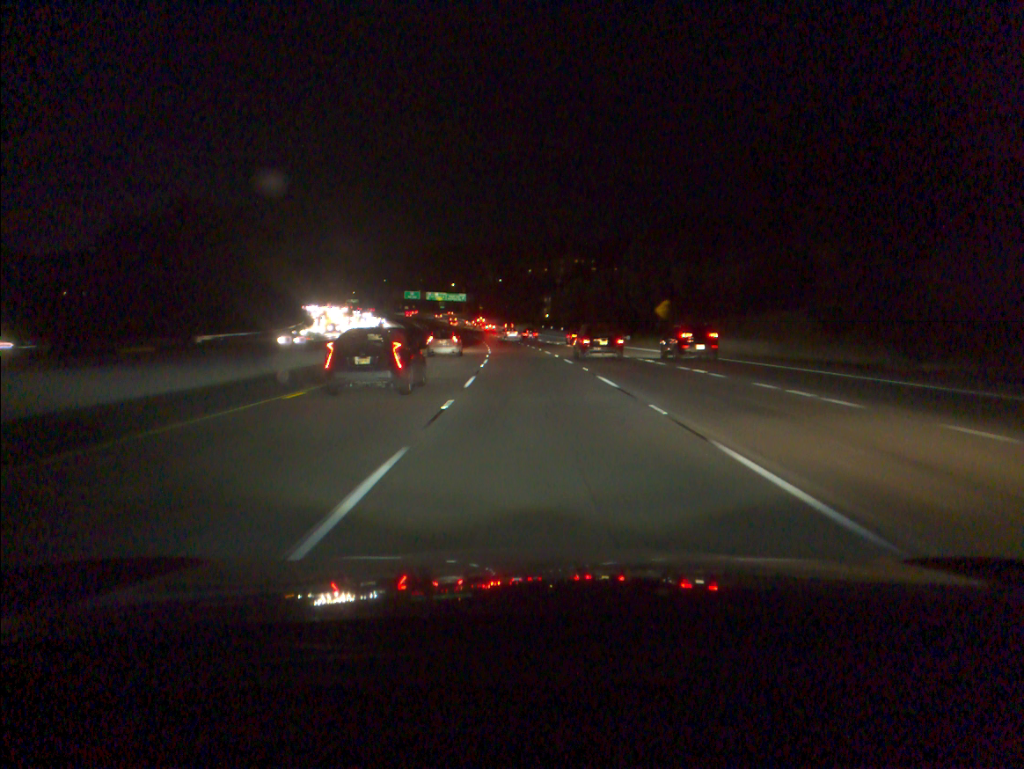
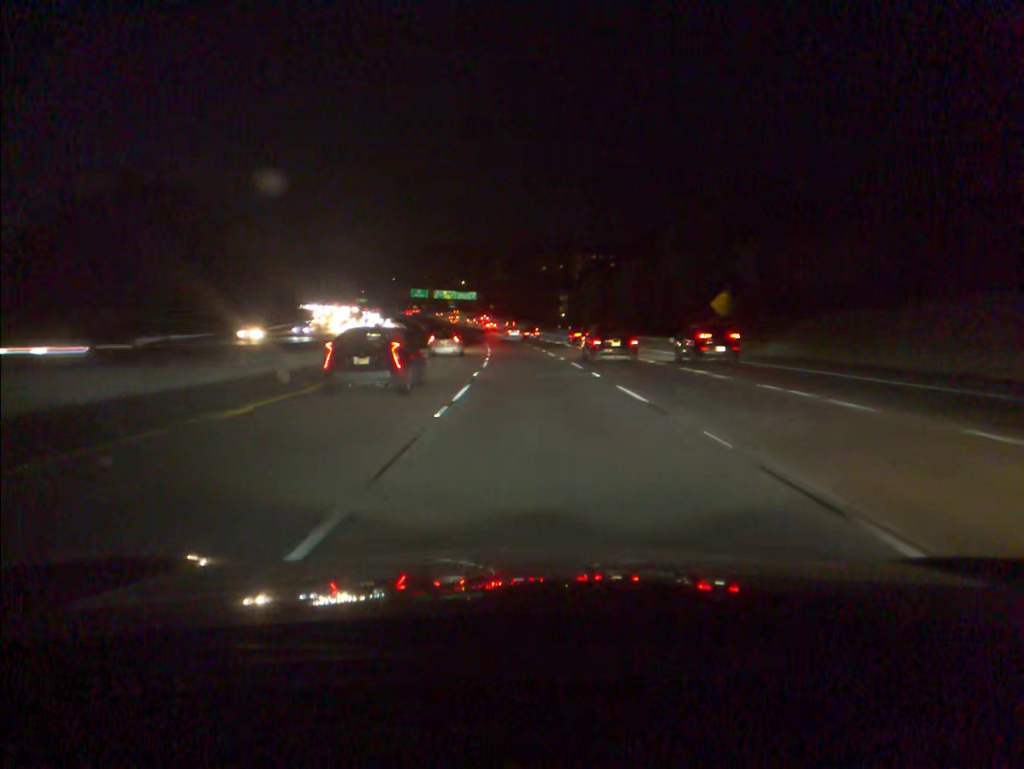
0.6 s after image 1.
(-0.1, +18.3) m; -1°
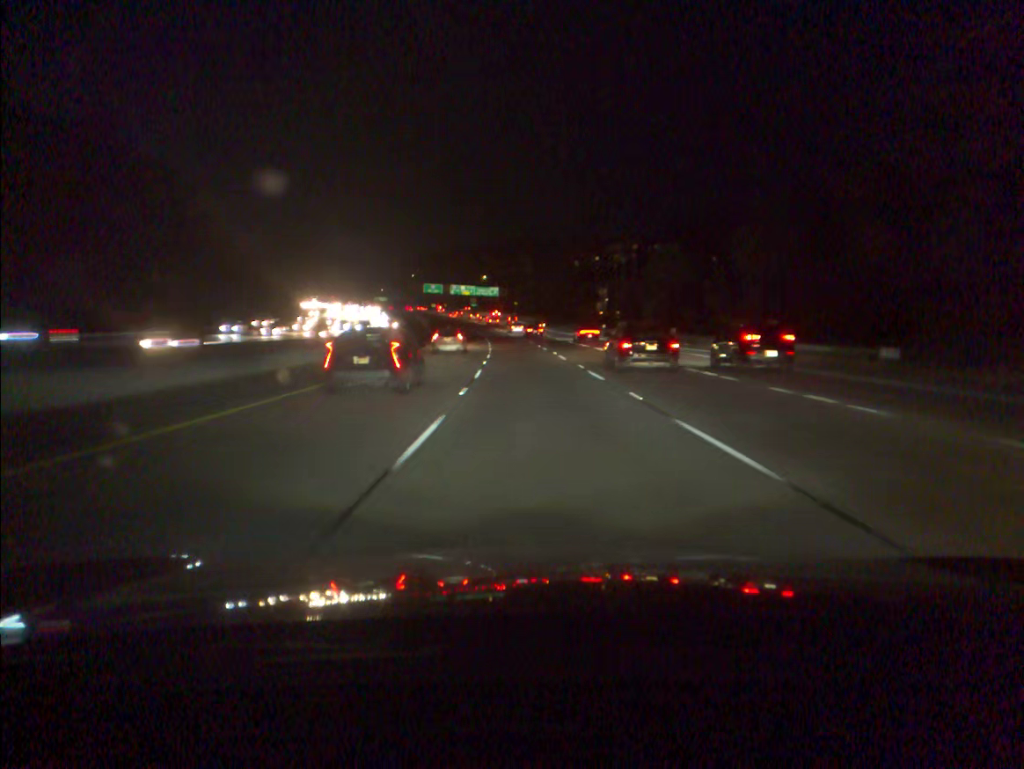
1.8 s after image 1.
(-0.6, +36.4) m; -2°
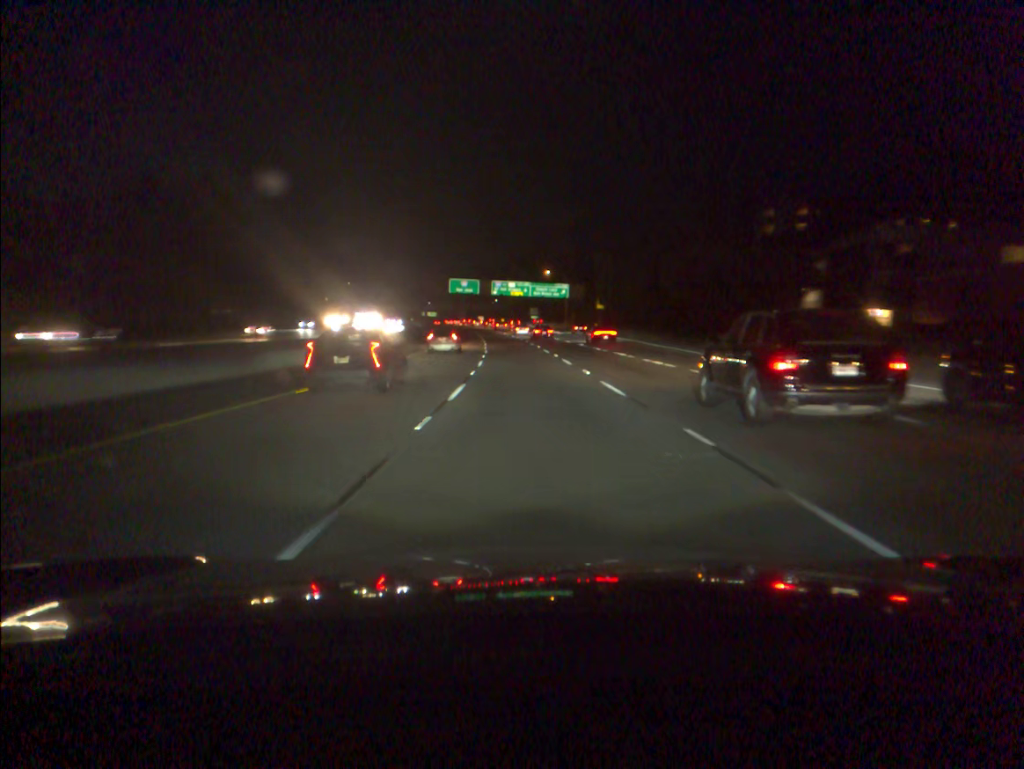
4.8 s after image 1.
(-3.8, +90.3) m; -5°
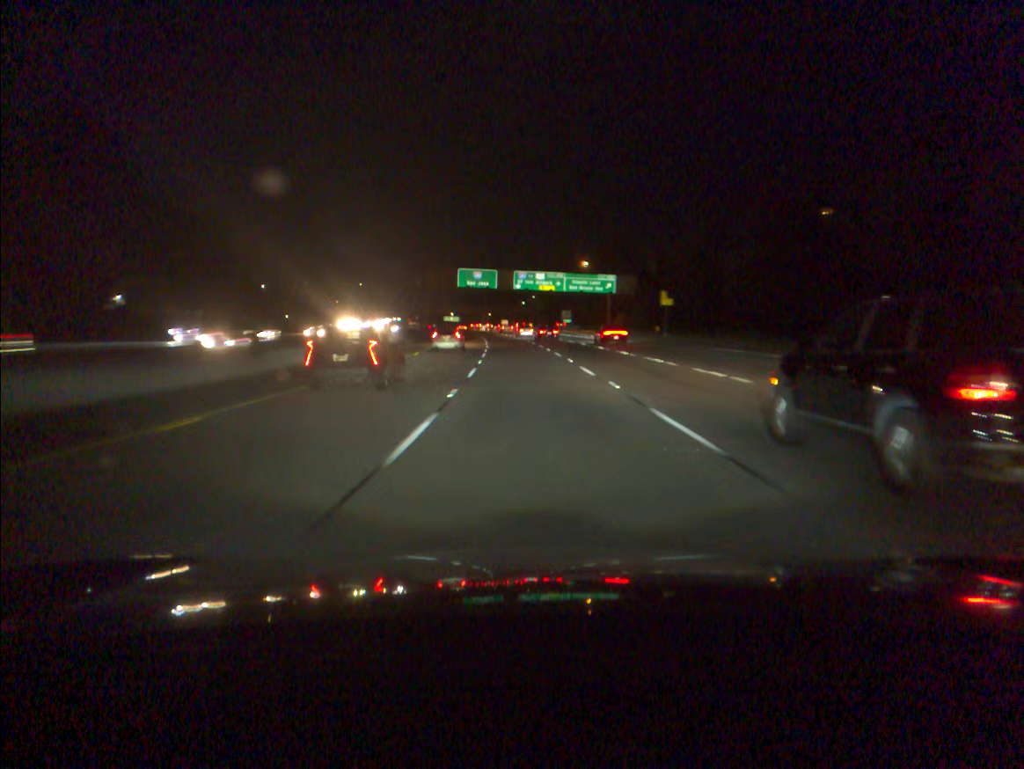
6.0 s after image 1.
(-0.7, +36.2) m; -2°
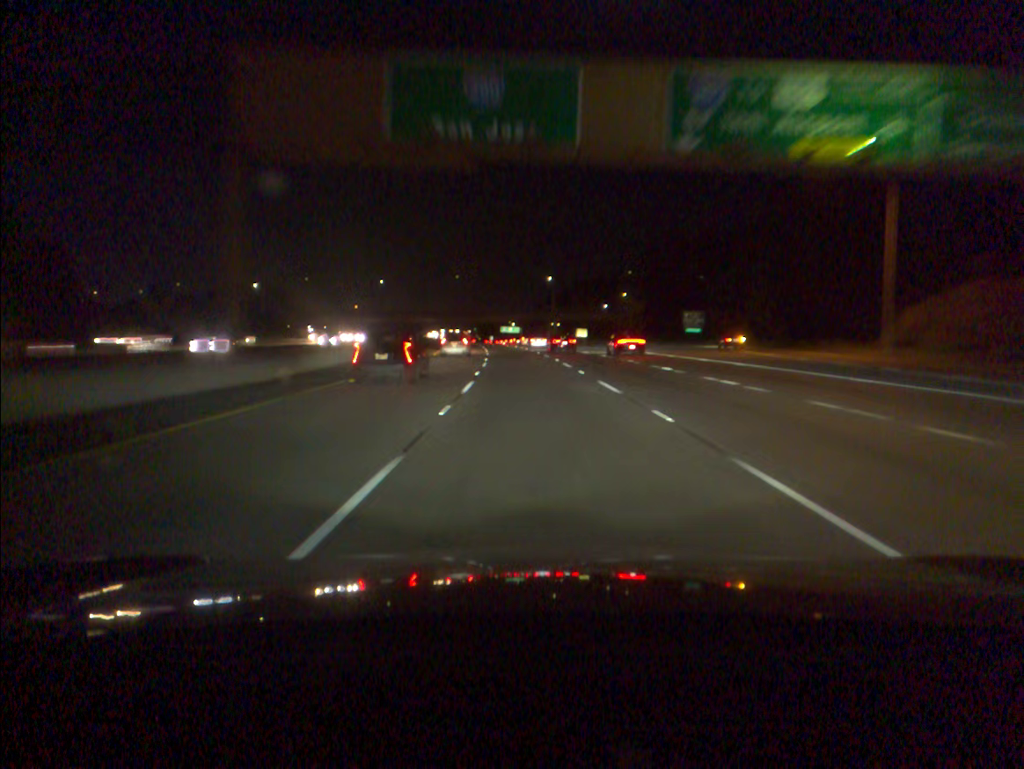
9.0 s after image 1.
(-4.1, +90.2) m; -5°
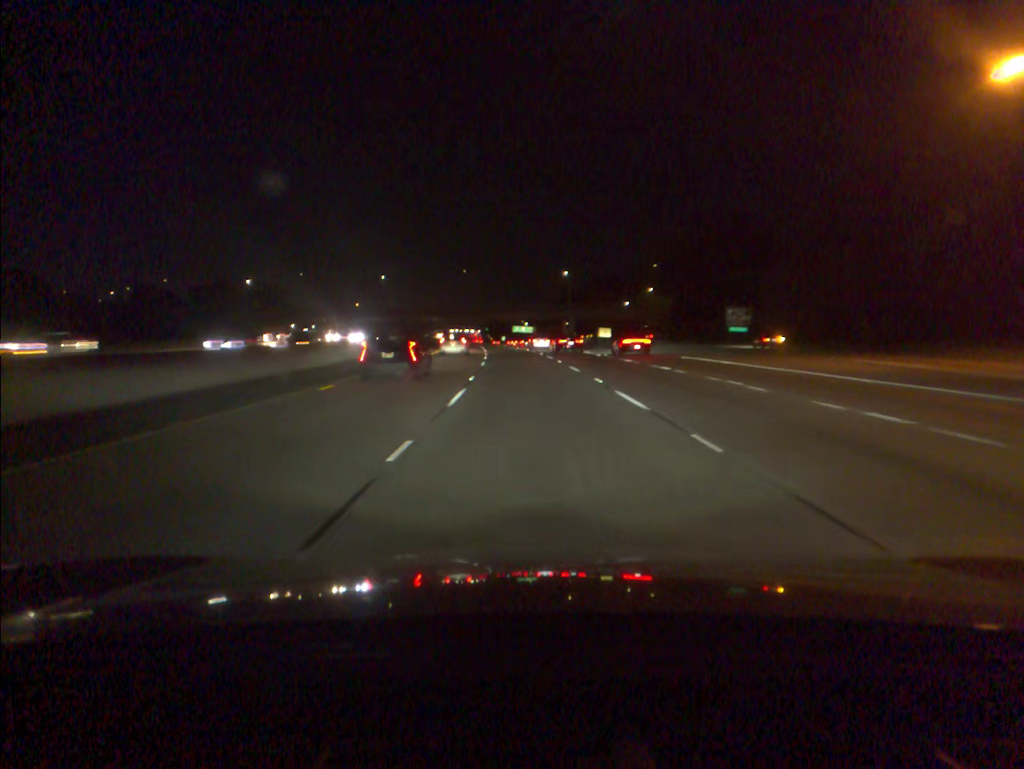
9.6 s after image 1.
(-0.1, +18.1) m; -1°
